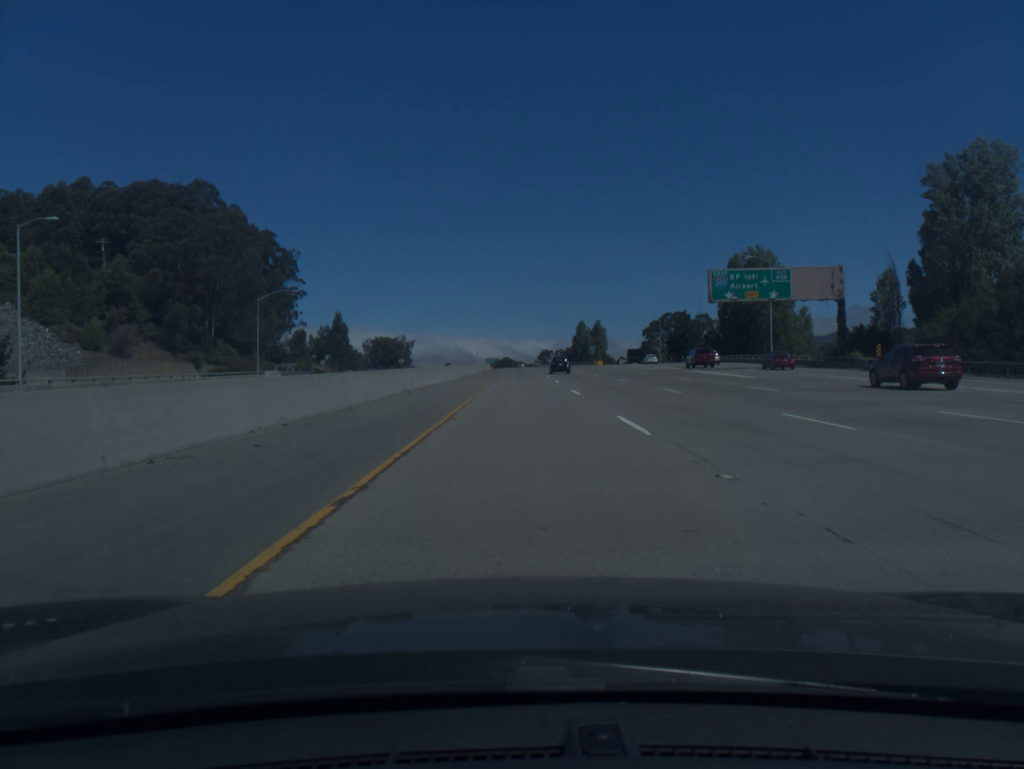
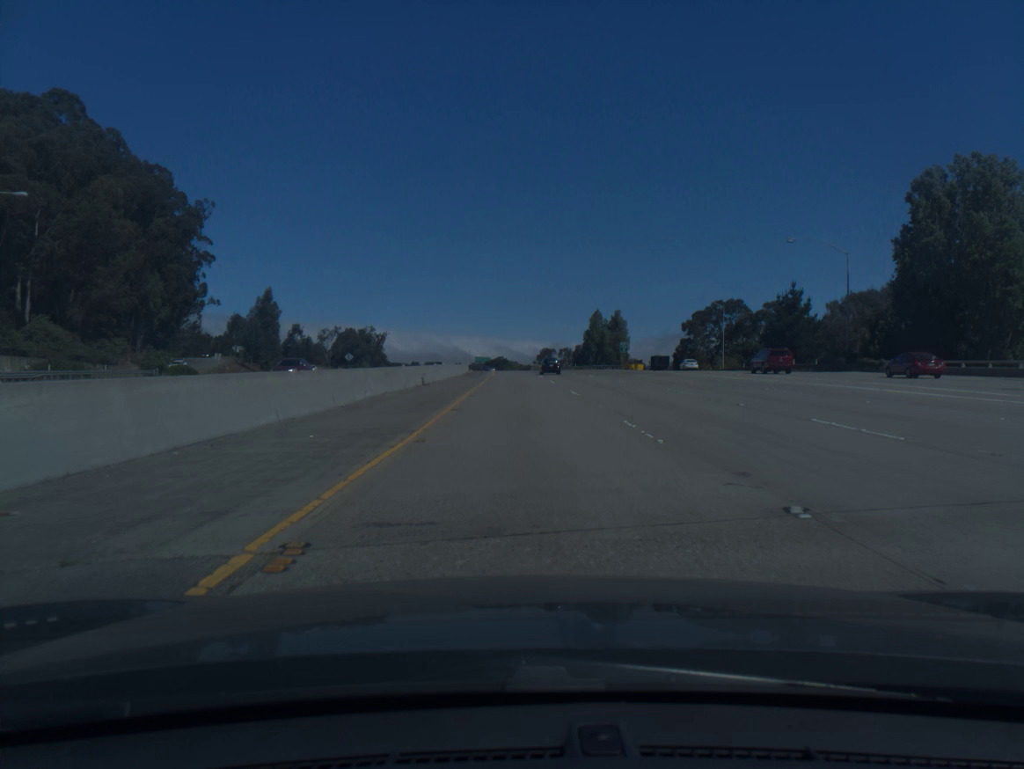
(+0.2, +60.6) m; 0°
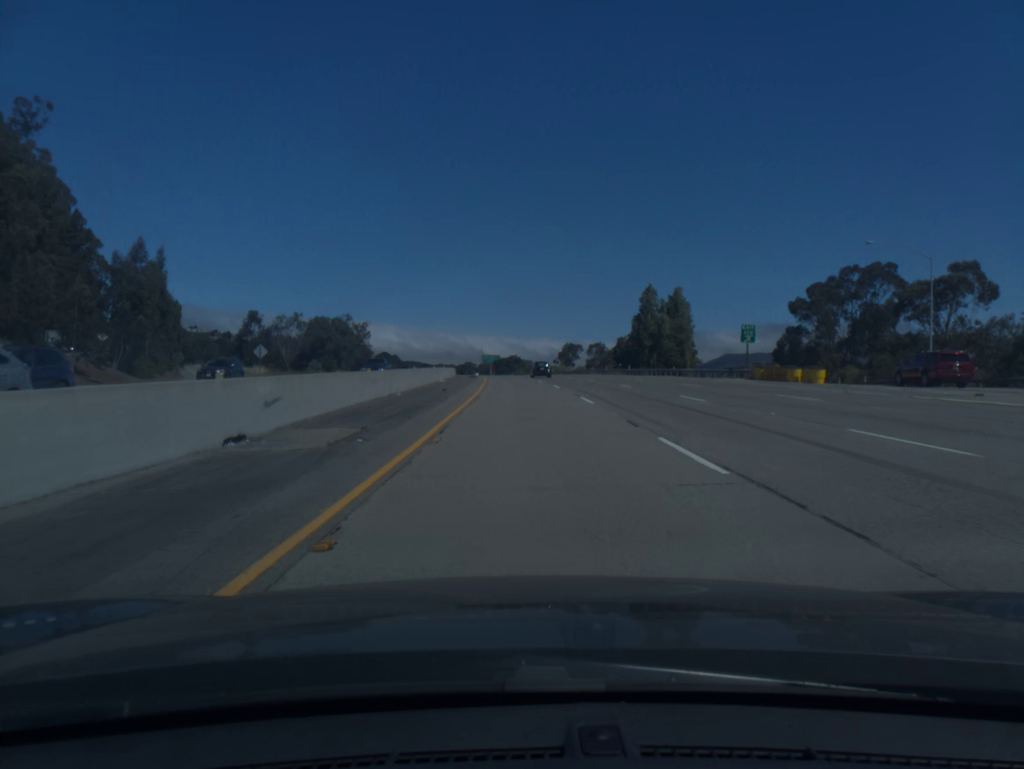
(-0.3, +60.4) m; -1°
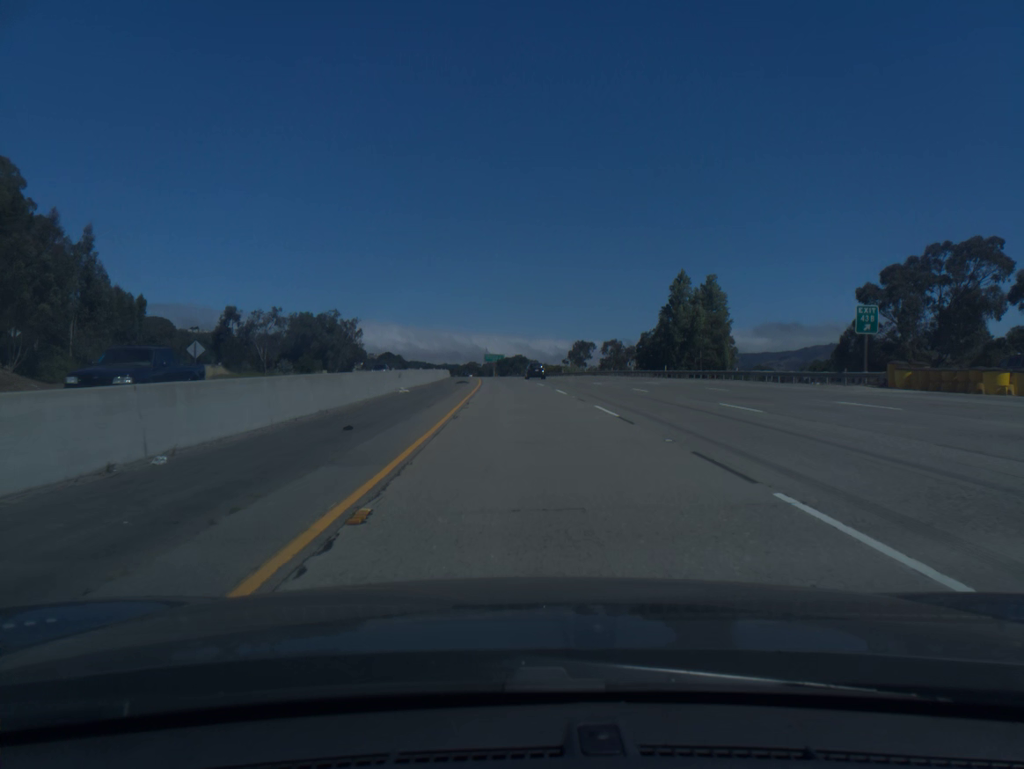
(0.0, +20.1) m; 0°
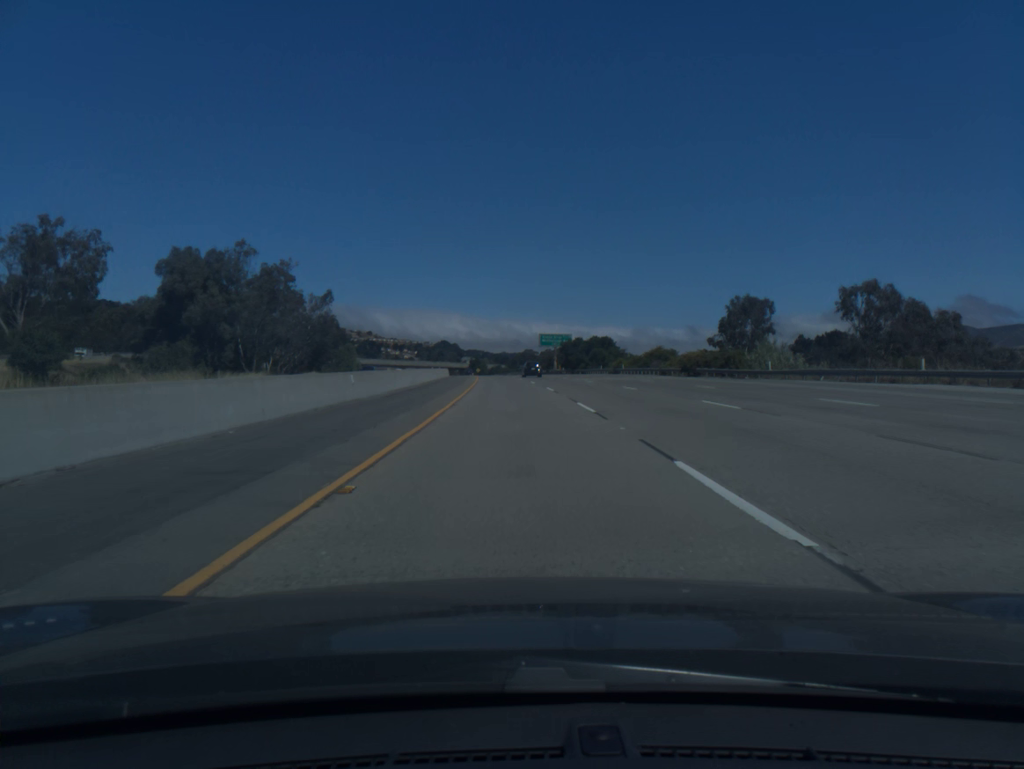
(-3.4, +100.9) m; -4°
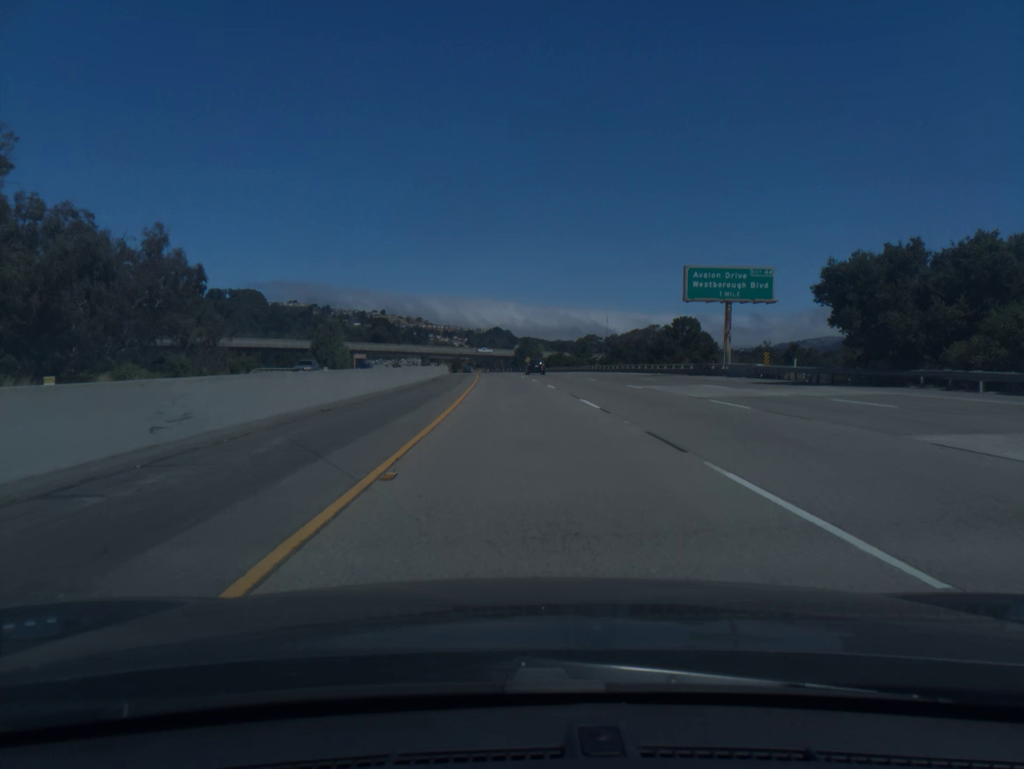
(-3.9, +101.7) m; -4°
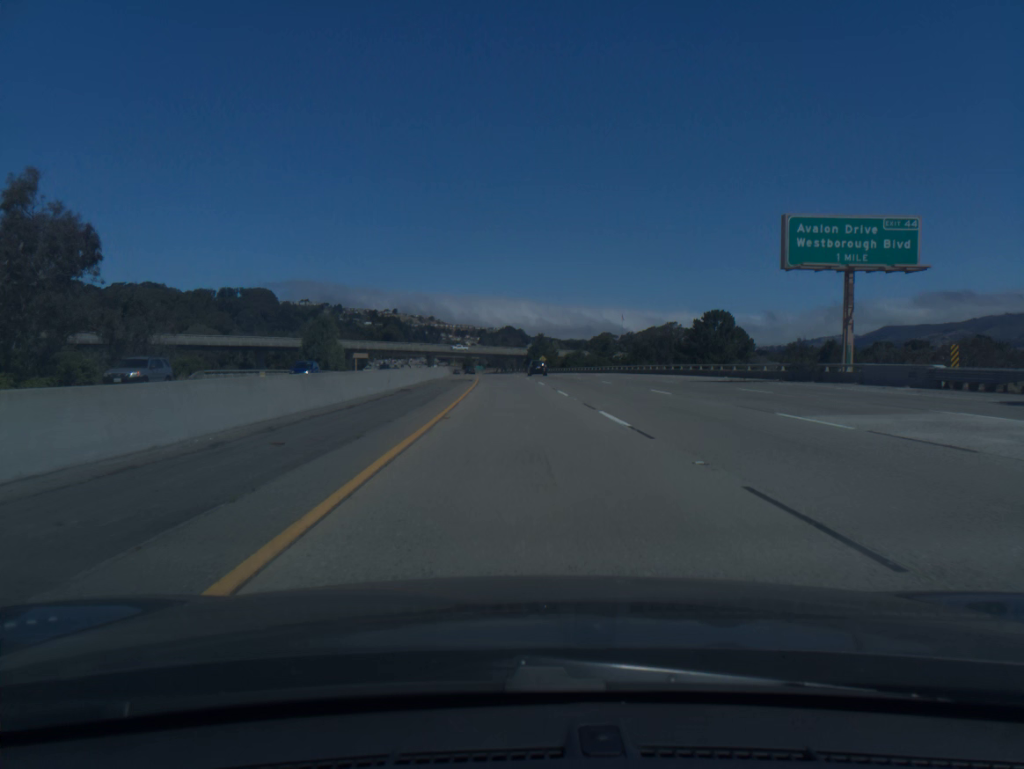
(-0.1, +20.4) m; -1°
